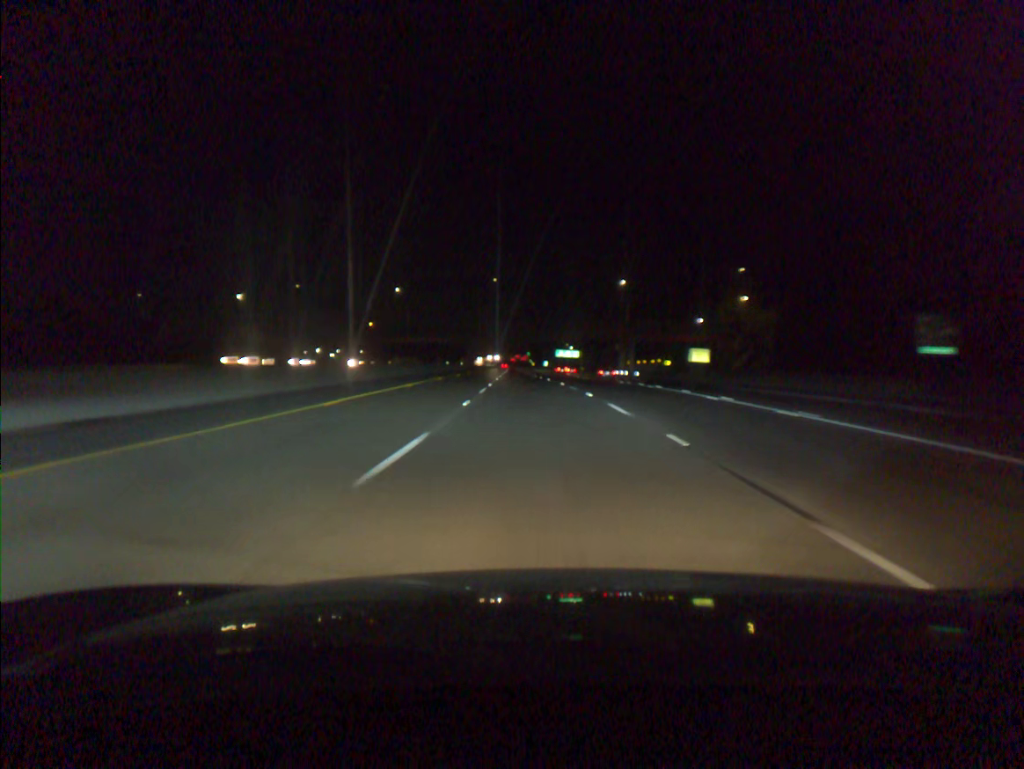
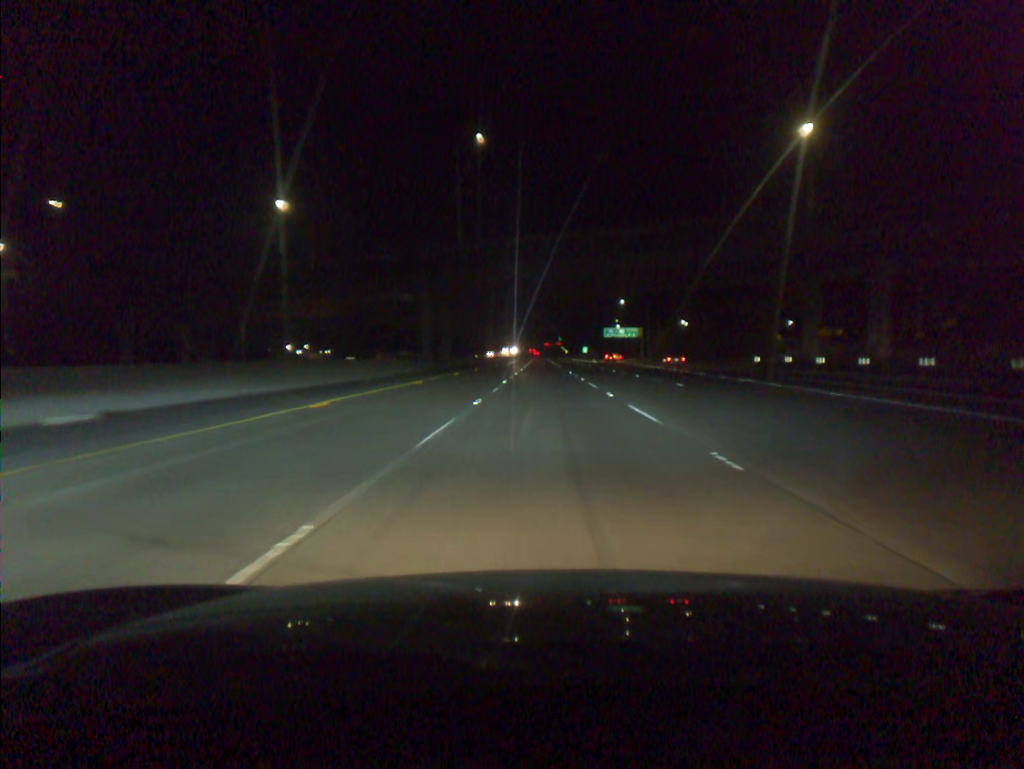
(-2.8, +91.7) m; -2°
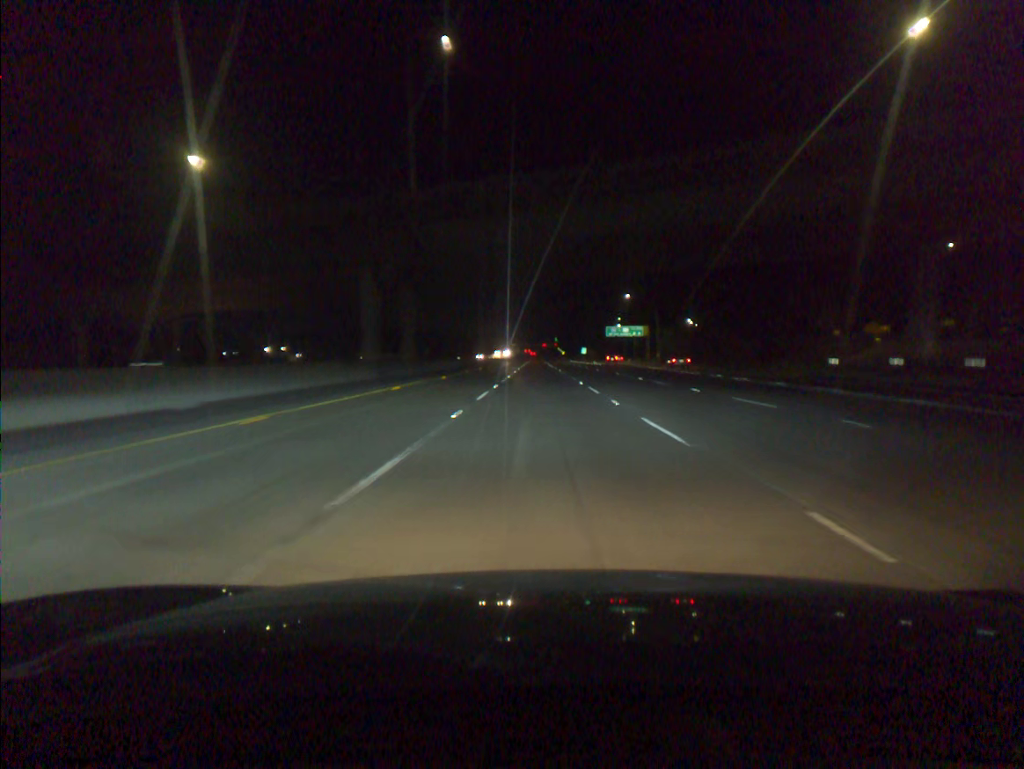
(+0.1, +18.4) m; 0°
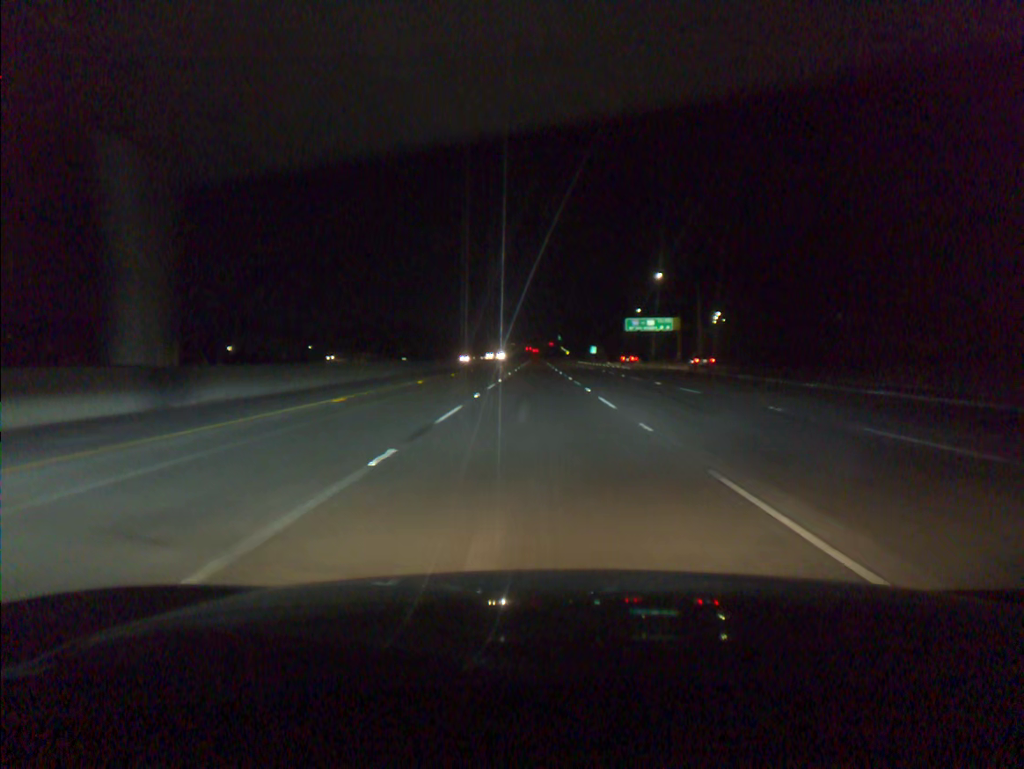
(0.0, +36.7) m; 0°
